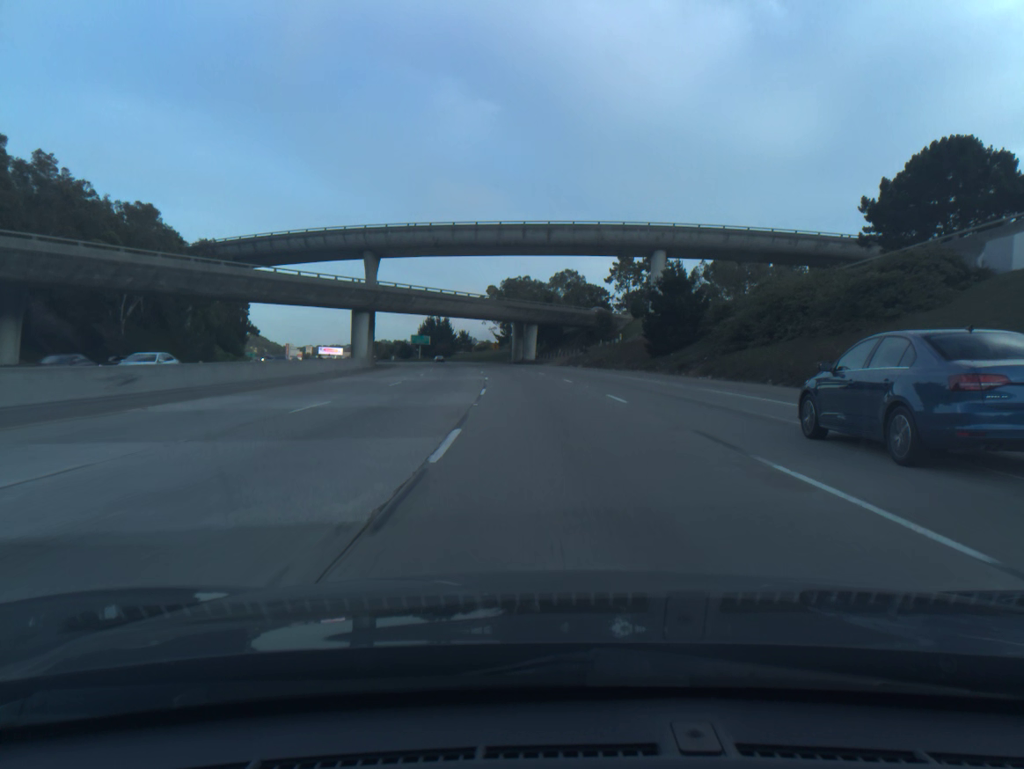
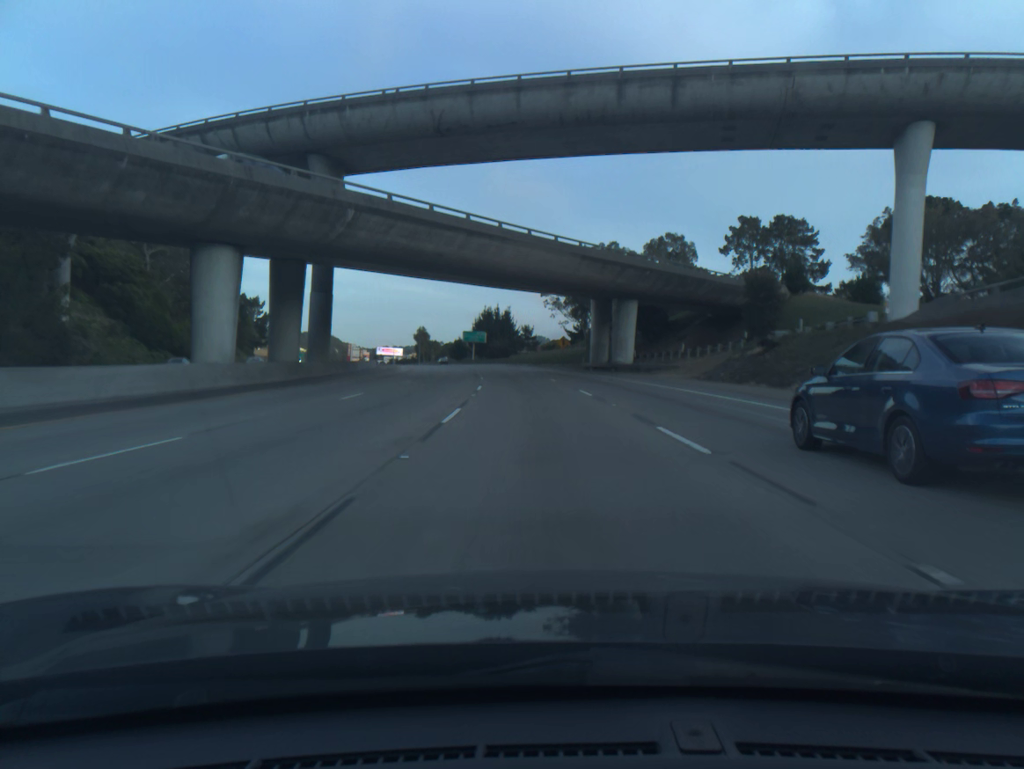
(-2.4, +53.0) m; -5°
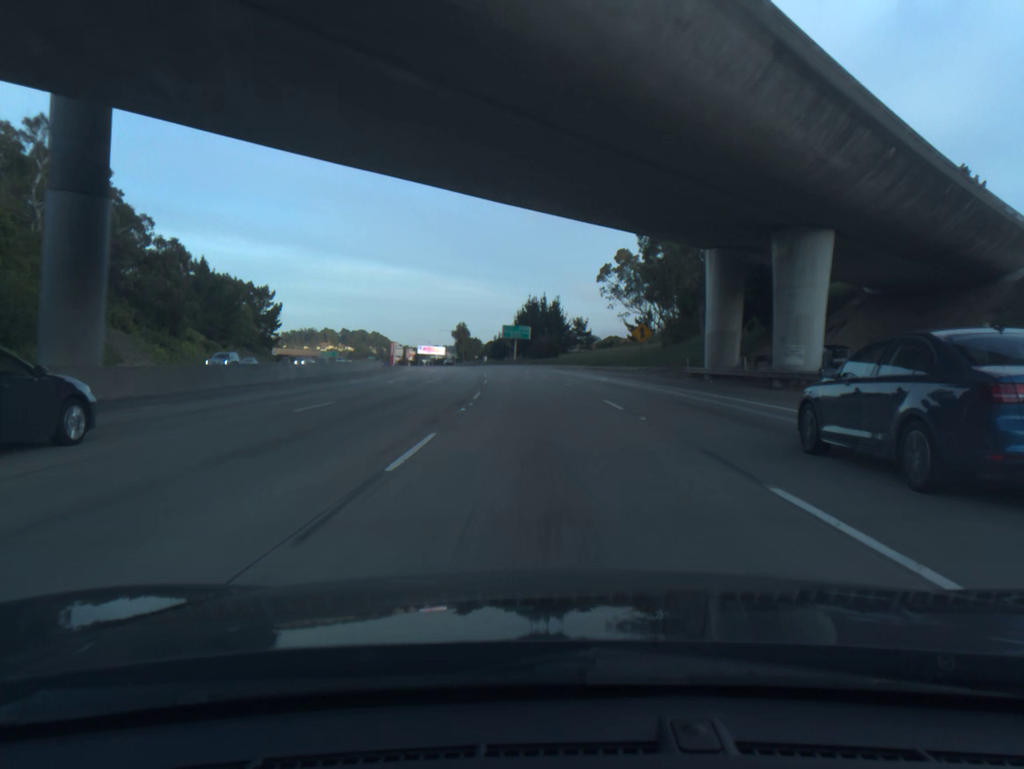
(-1.1, +35.1) m; -4°
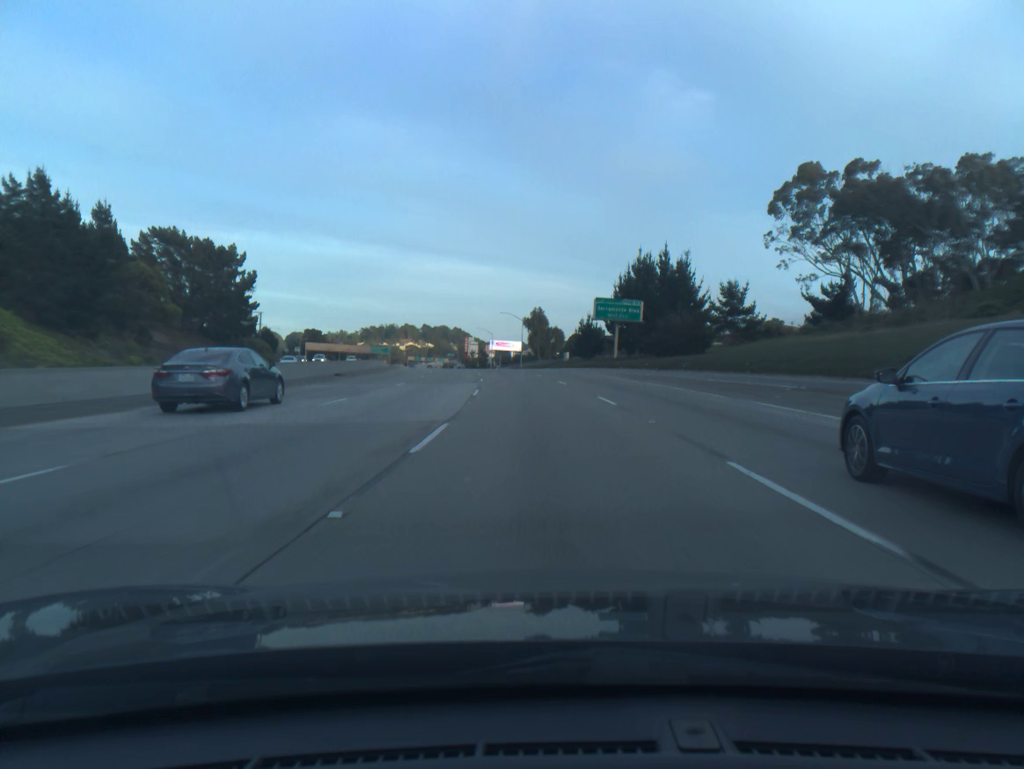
(-4.1, +71.3) m; -6°
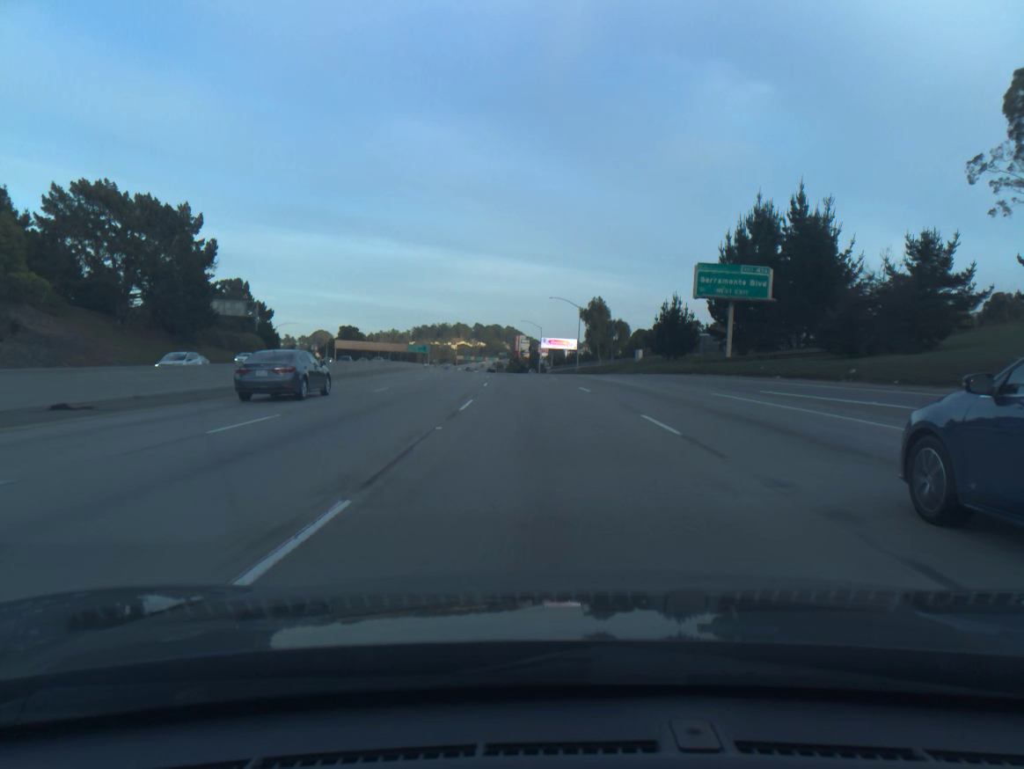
(-1.2, +36.4) m; -4°
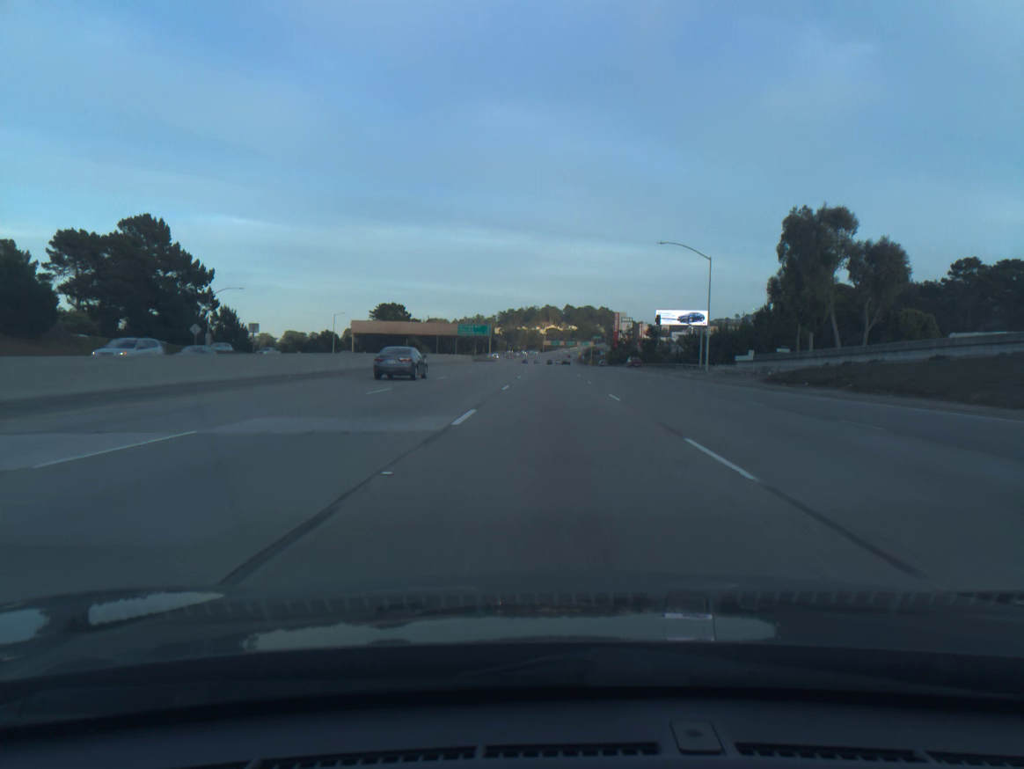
(-6.1, +91.5) m; -7°
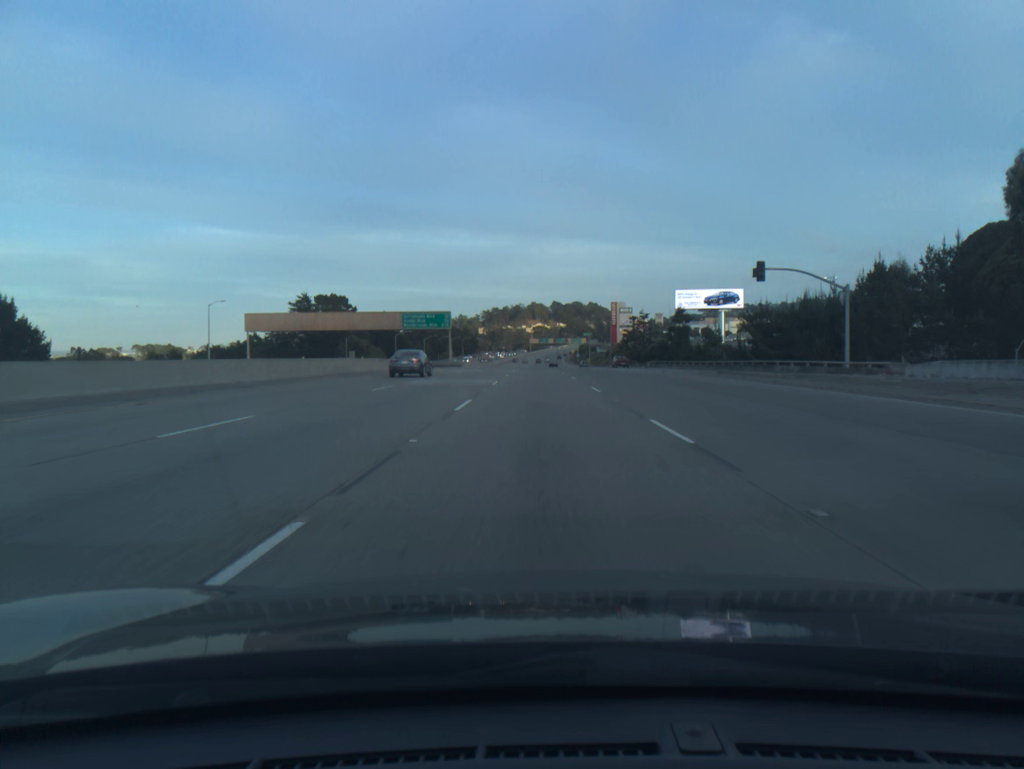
(+0.4, +55.5) m; +1°
